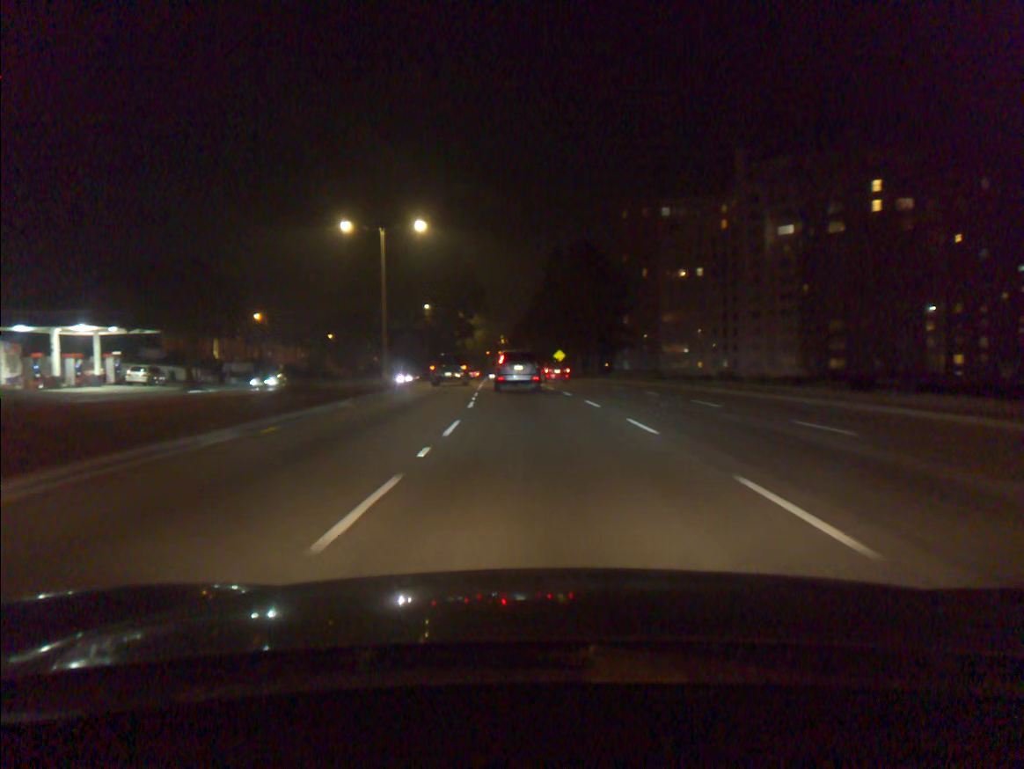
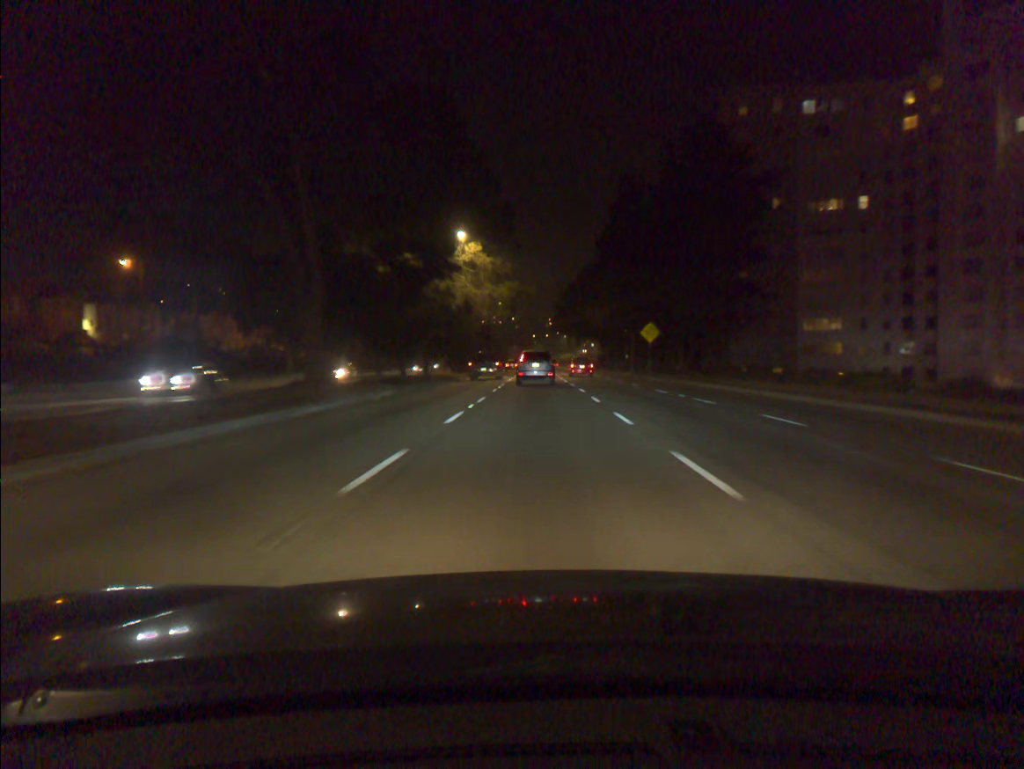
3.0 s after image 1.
(-2.0, +49.8) m; -3°
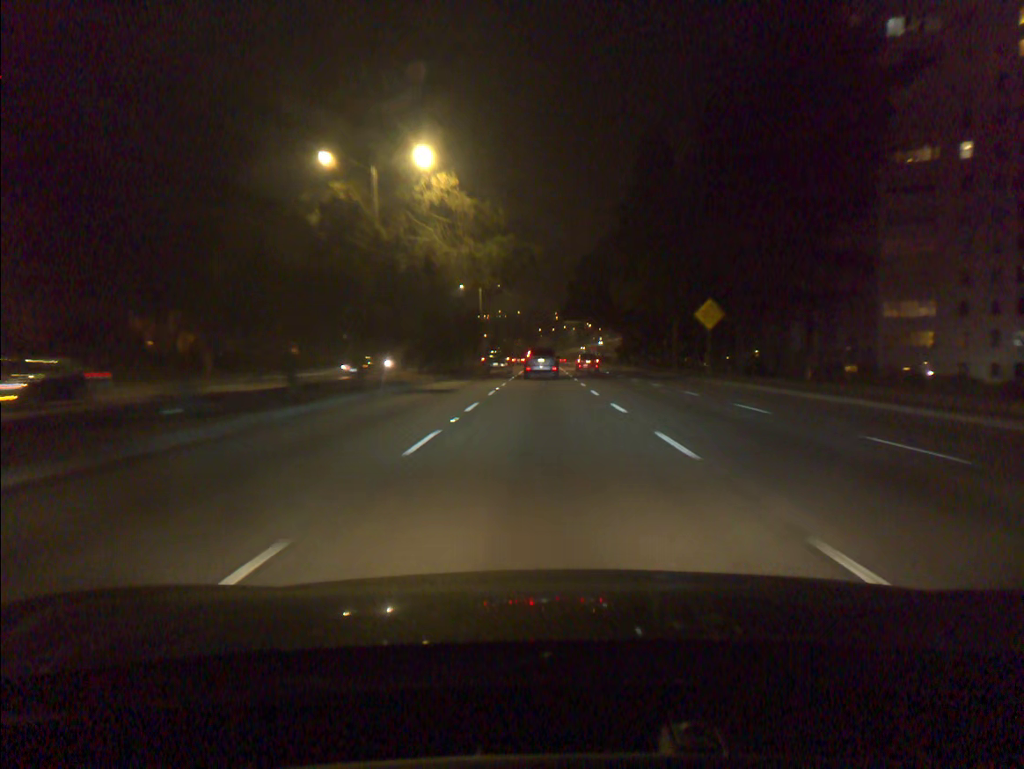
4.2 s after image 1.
(-0.1, +19.7) m; 0°
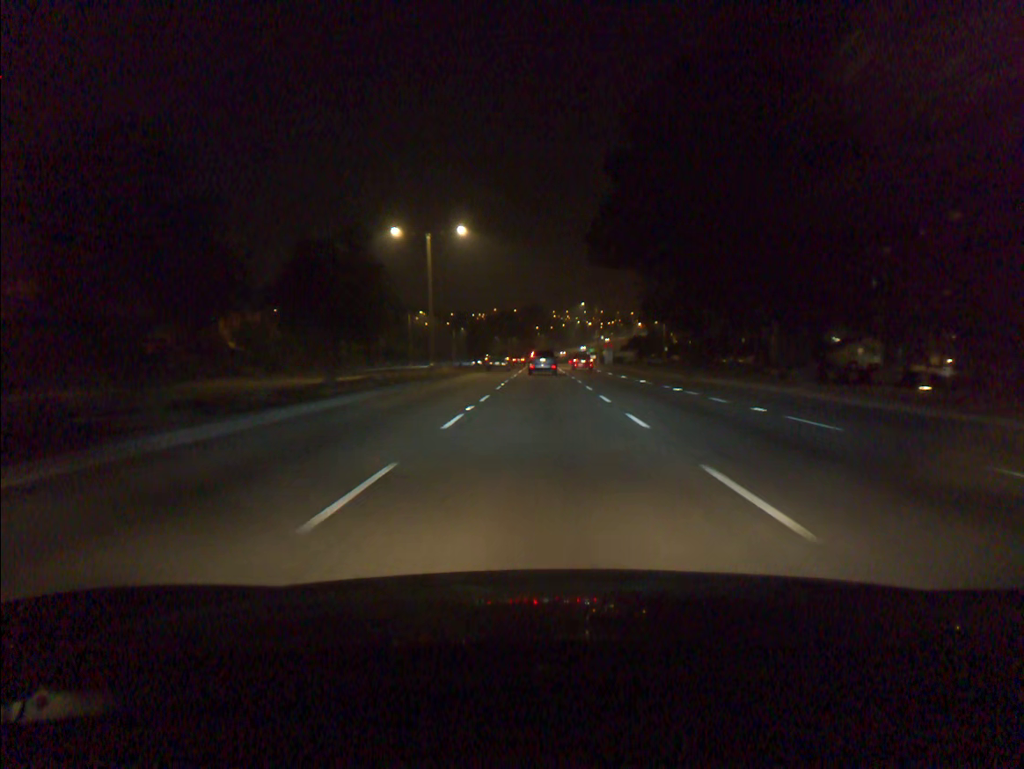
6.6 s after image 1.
(-0.1, +40.4) m; 0°
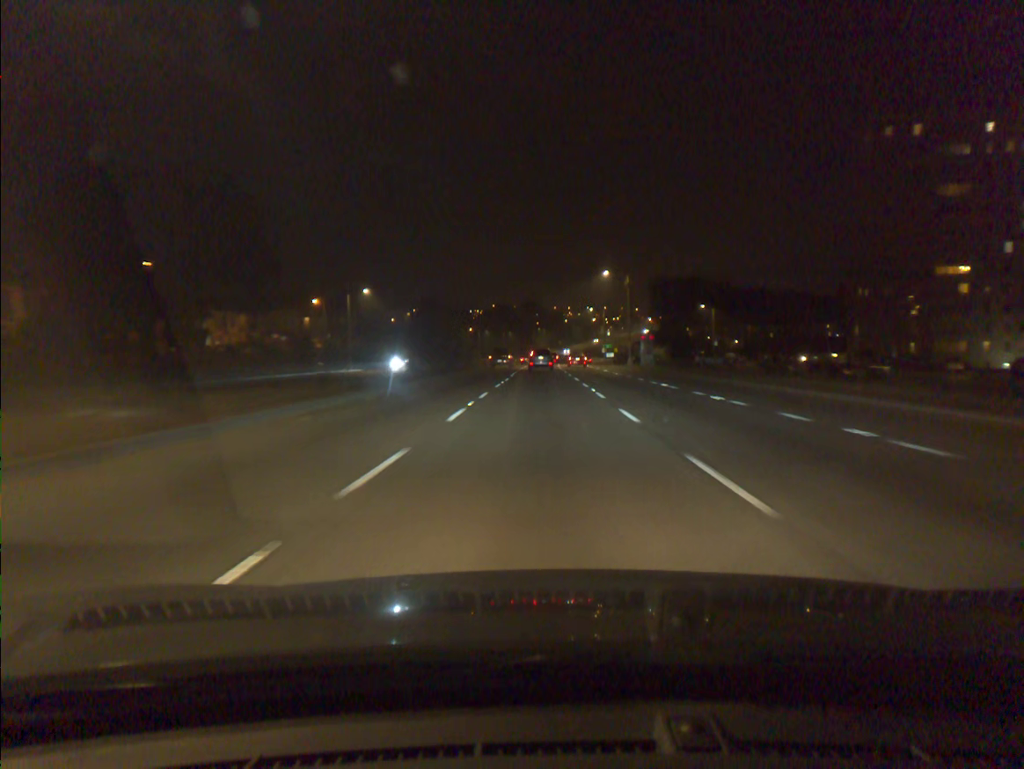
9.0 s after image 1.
(+0.1, +43.1) m; 0°
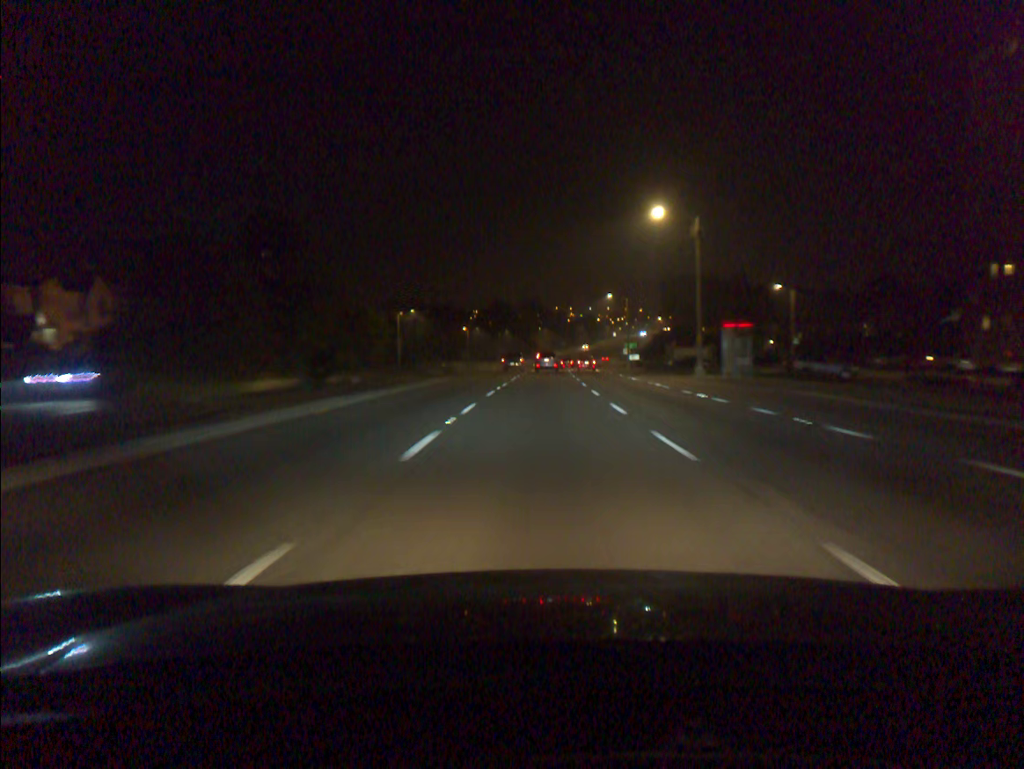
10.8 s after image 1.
(-0.1, +34.5) m; 0°
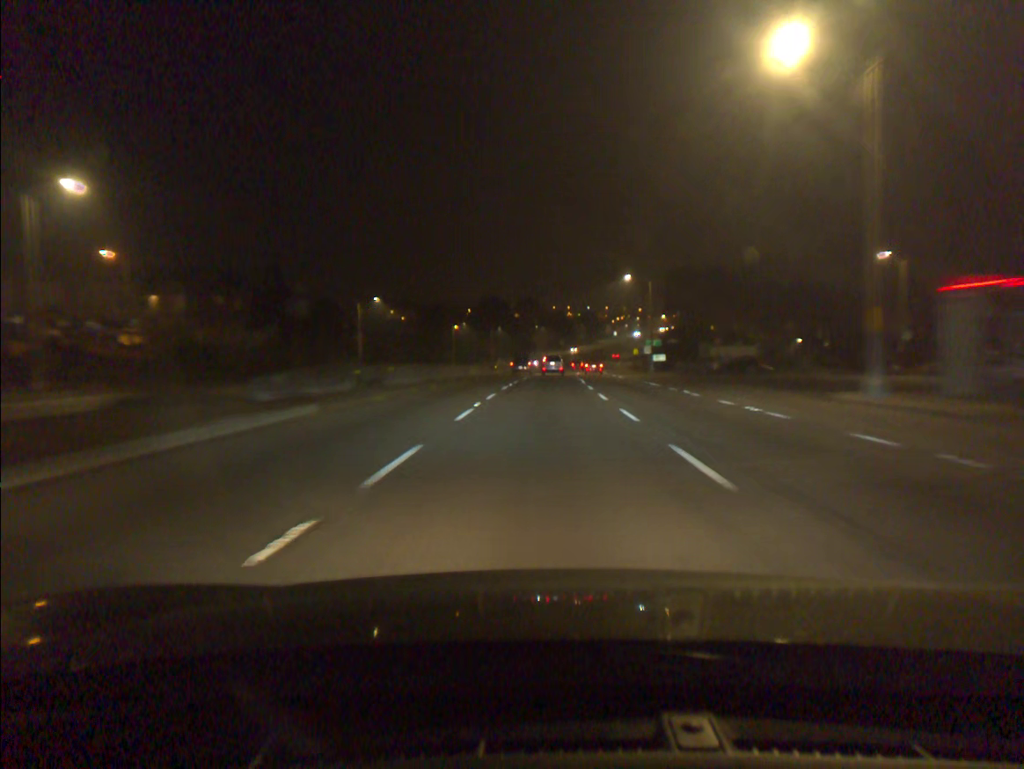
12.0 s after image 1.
(0.0, +24.1) m; 0°
